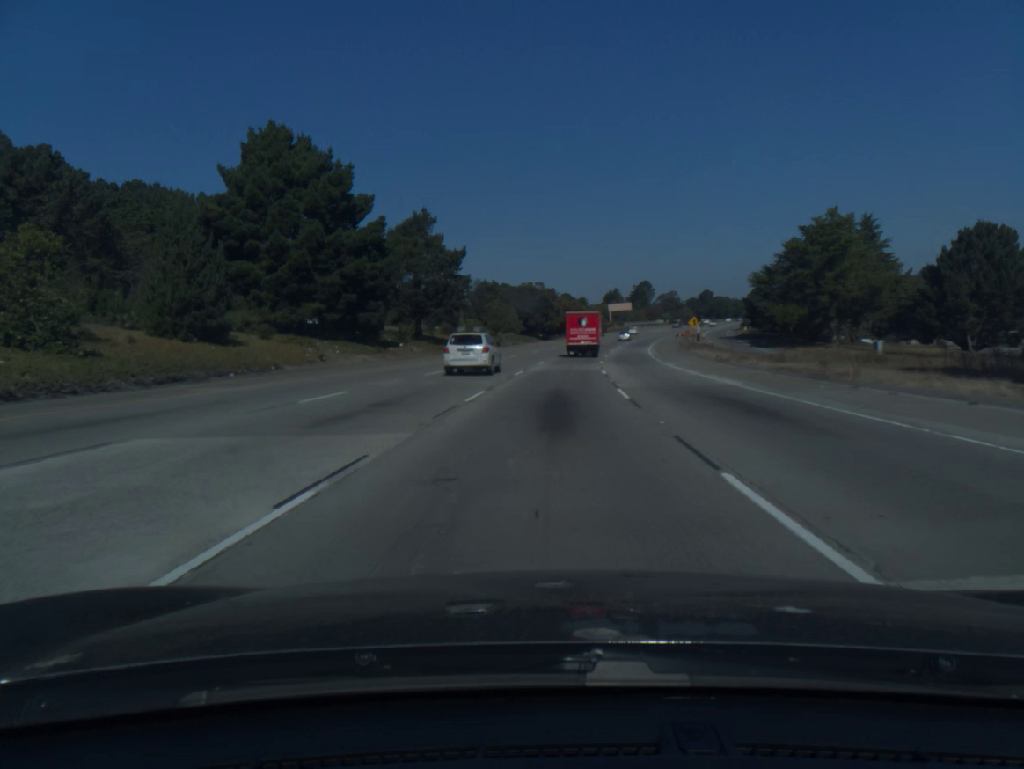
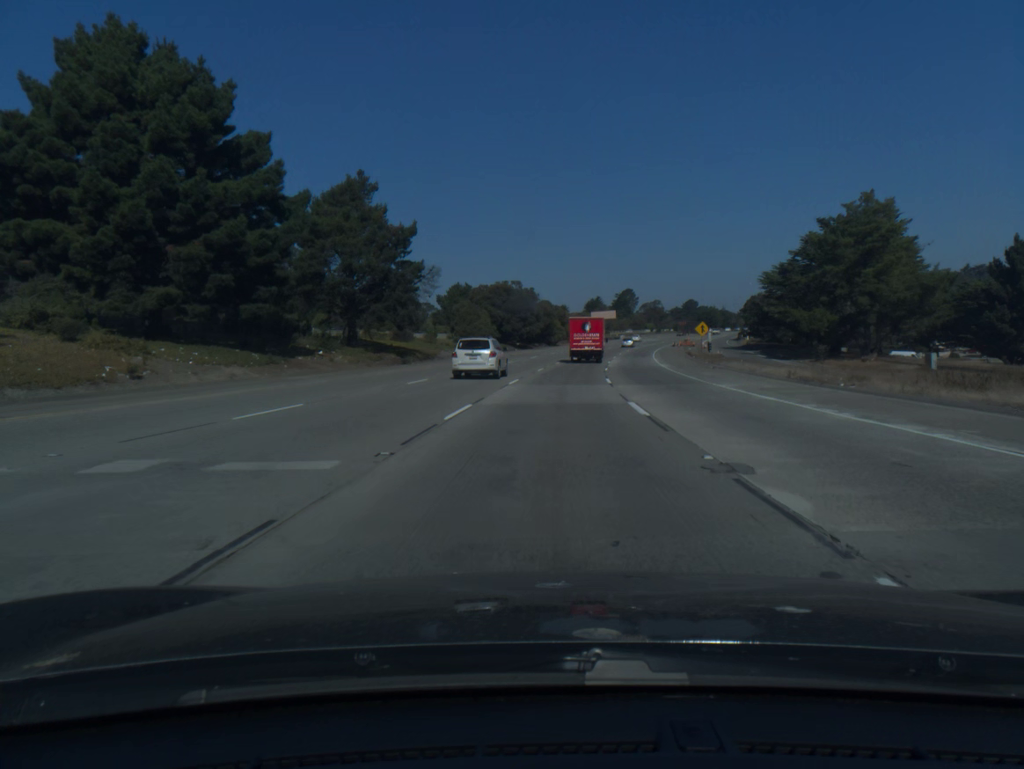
(+0.2, +17.9) m; +2°
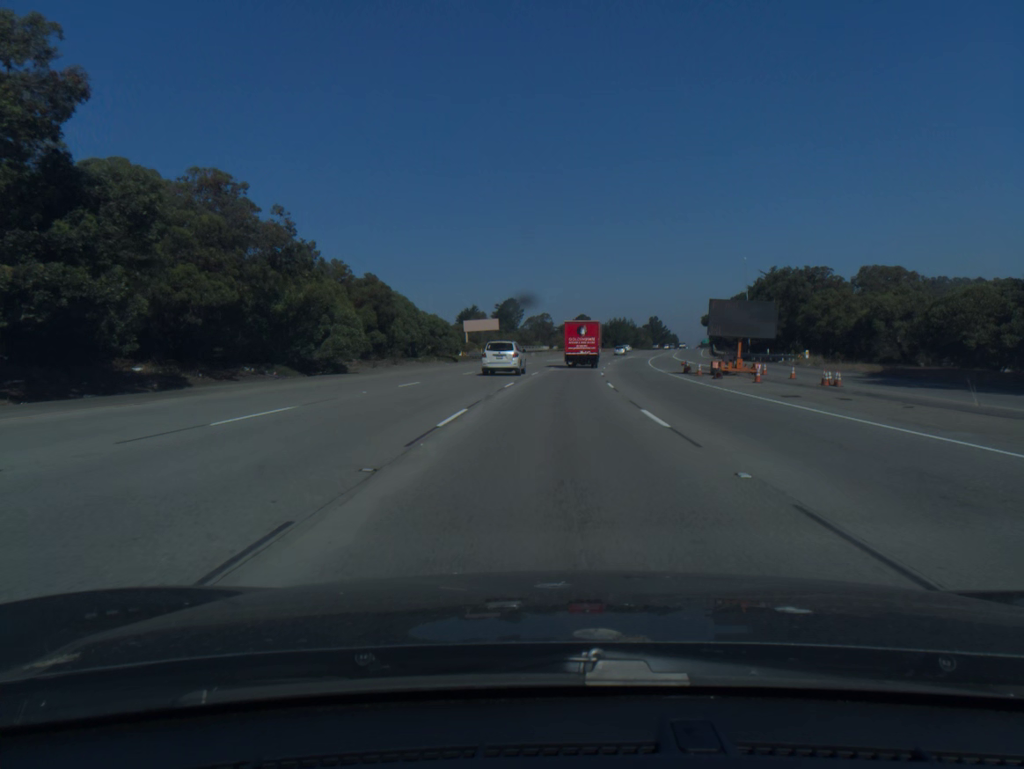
(+6.4, +87.9) m; +9°
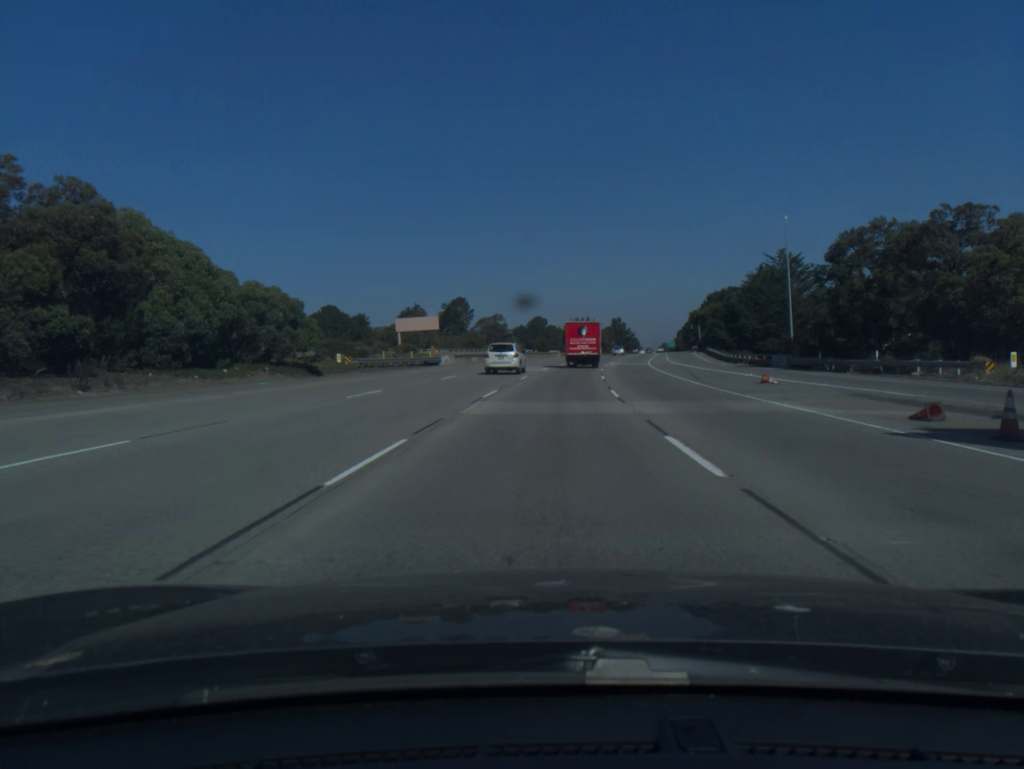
(+1.0, +34.6) m; +3°
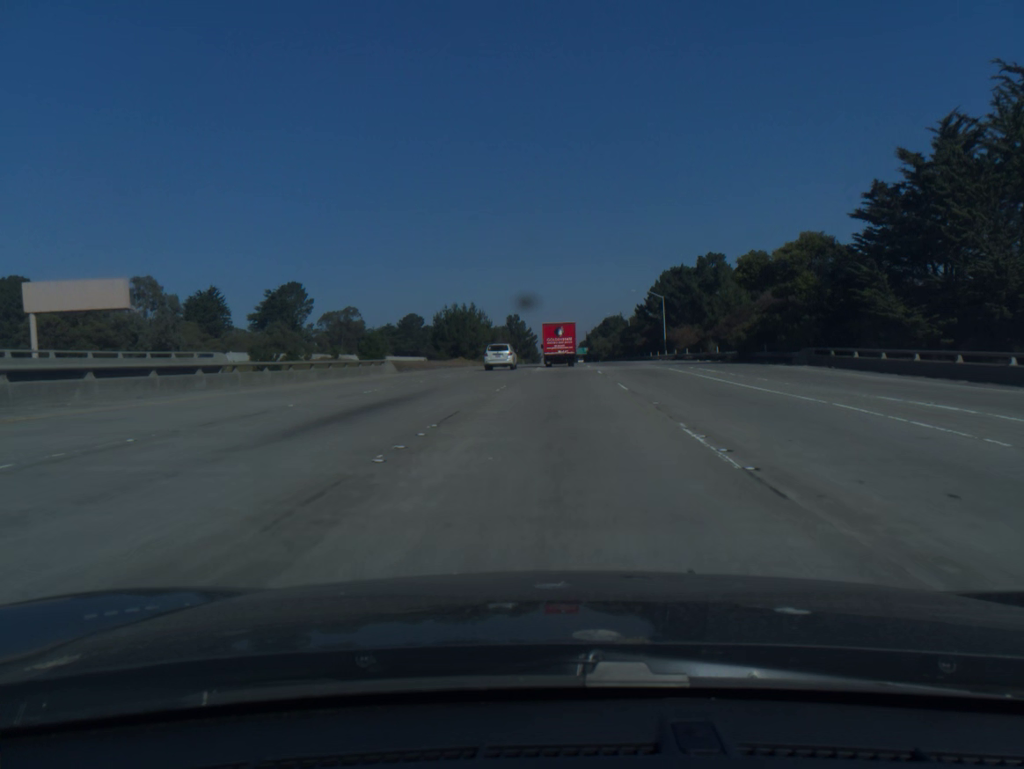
(+5.8, +85.8) m; +8°
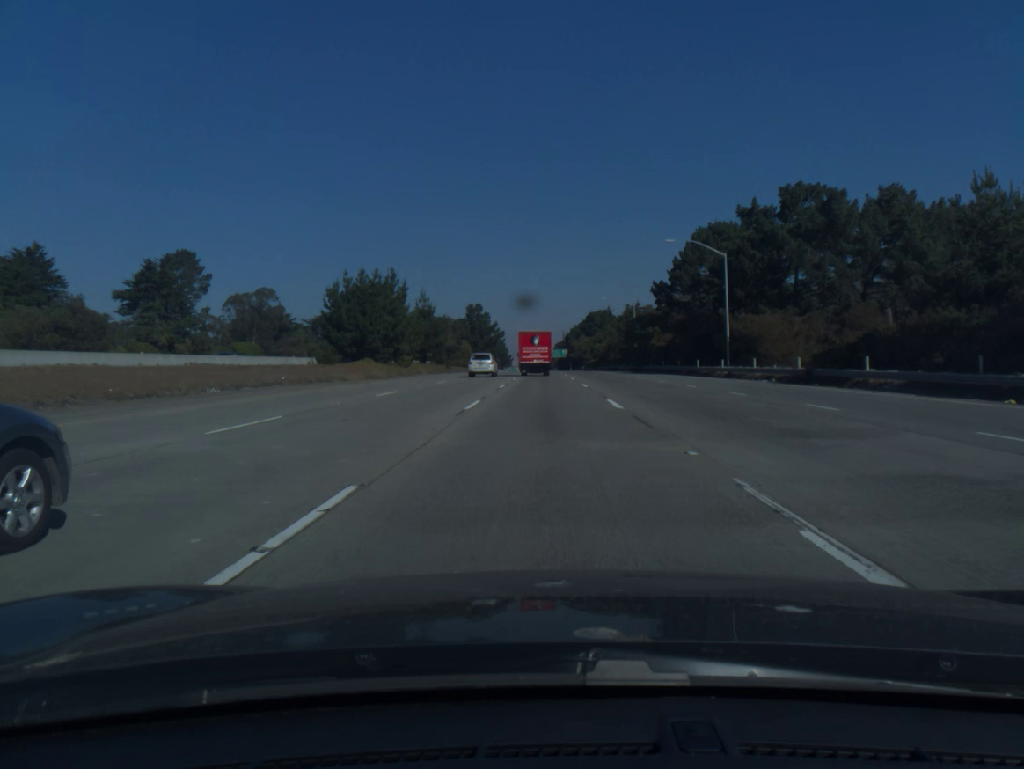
(+1.5, +51.6) m; +2°
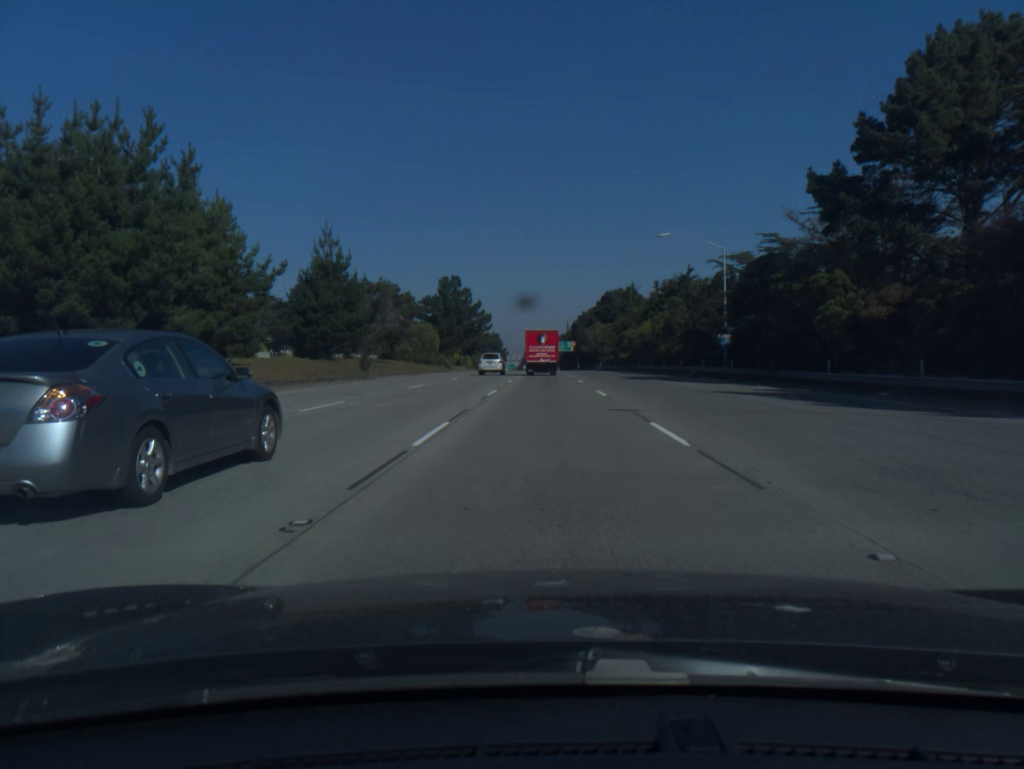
(-0.1, +51.7) m; 0°
